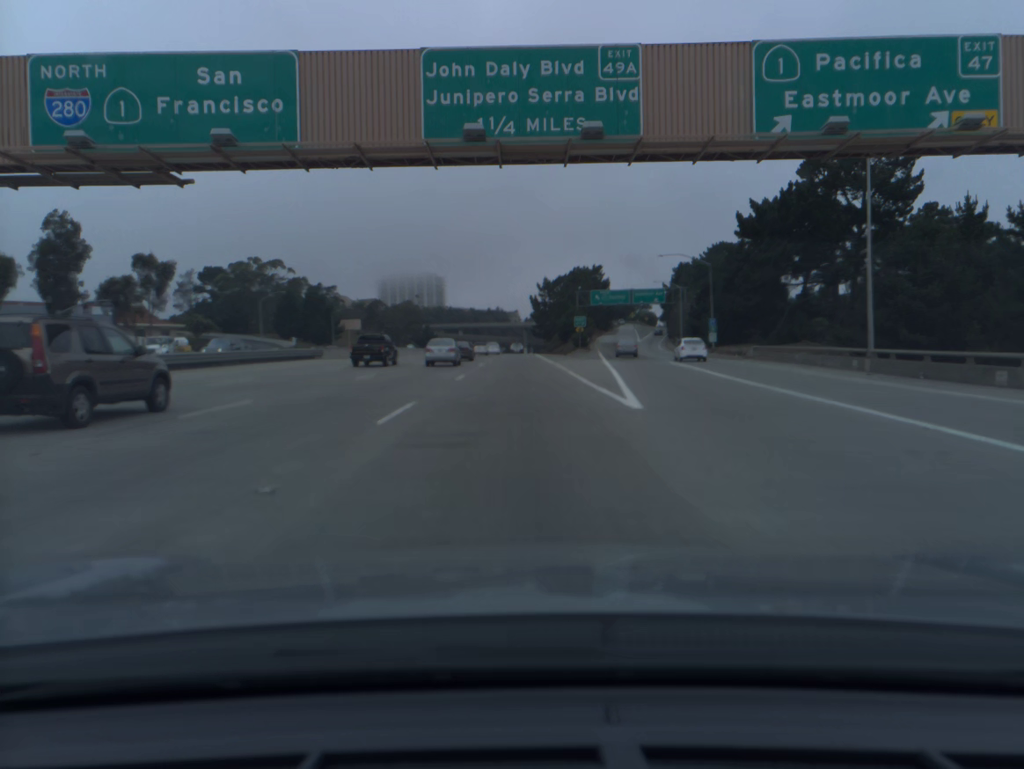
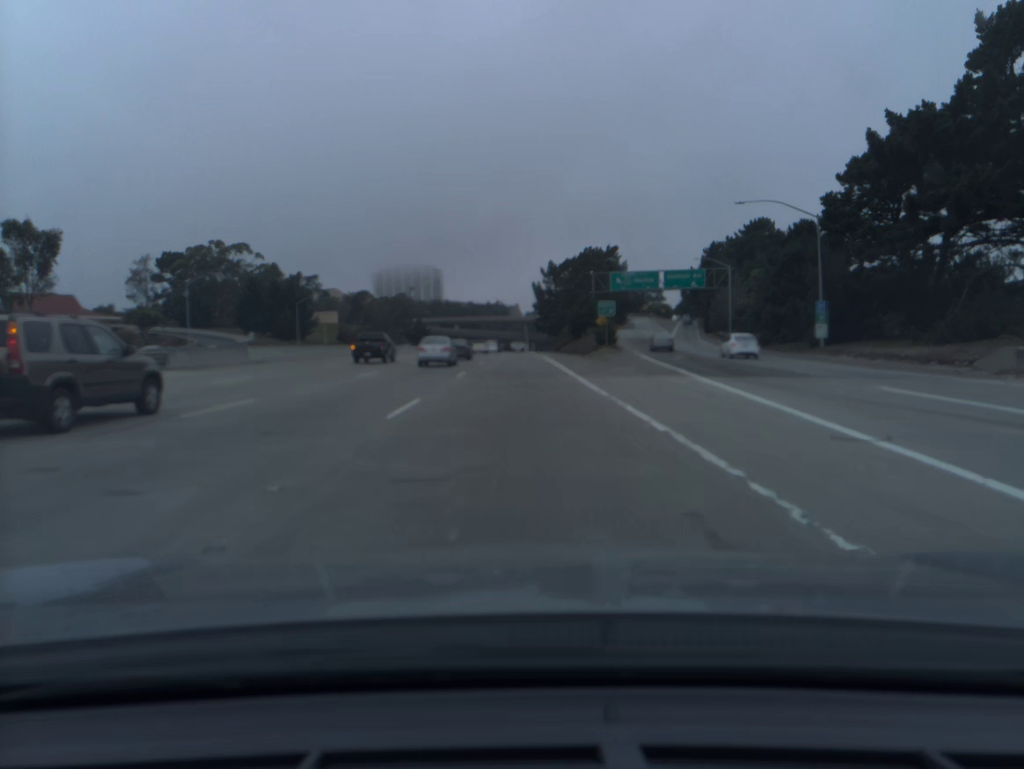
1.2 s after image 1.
(-0.1, +29.1) m; 0°
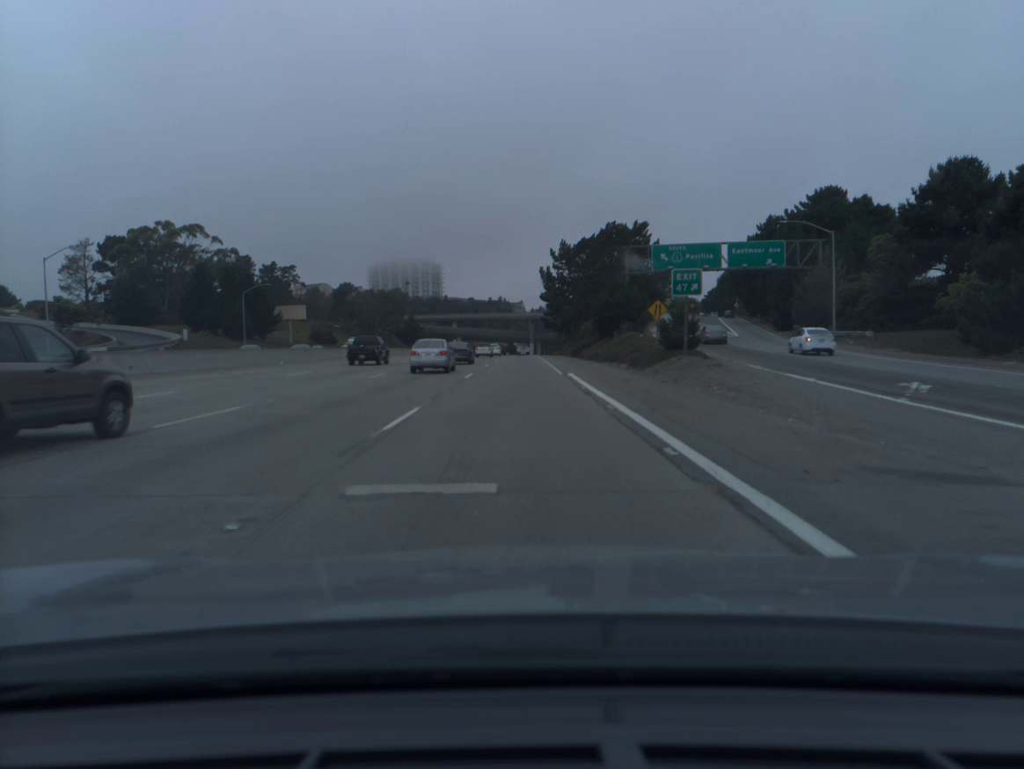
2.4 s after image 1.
(-0.1, +30.1) m; 0°
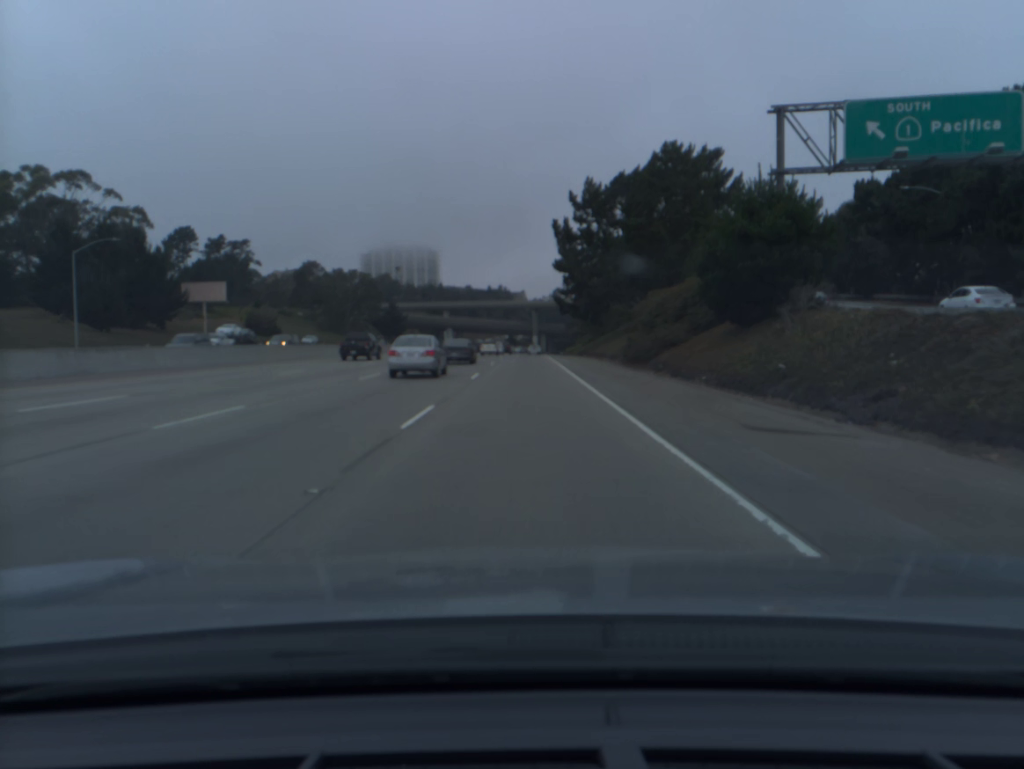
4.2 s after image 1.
(-0.1, +46.5) m; 0°
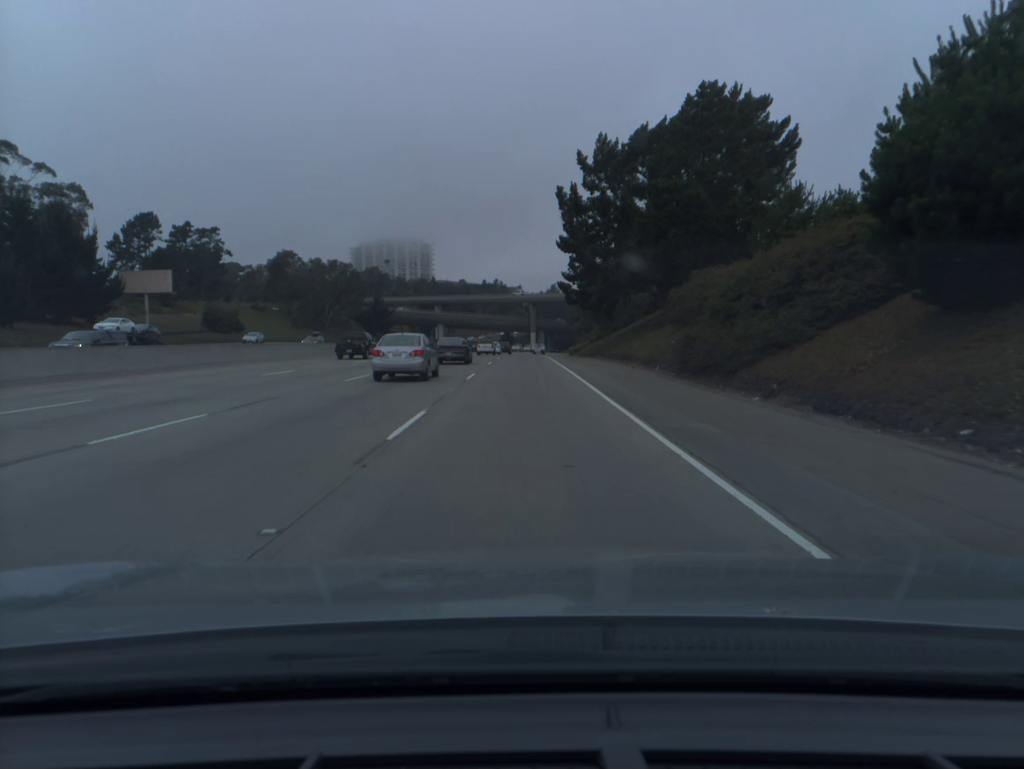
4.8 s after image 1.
(0.0, +15.9) m; 0°
